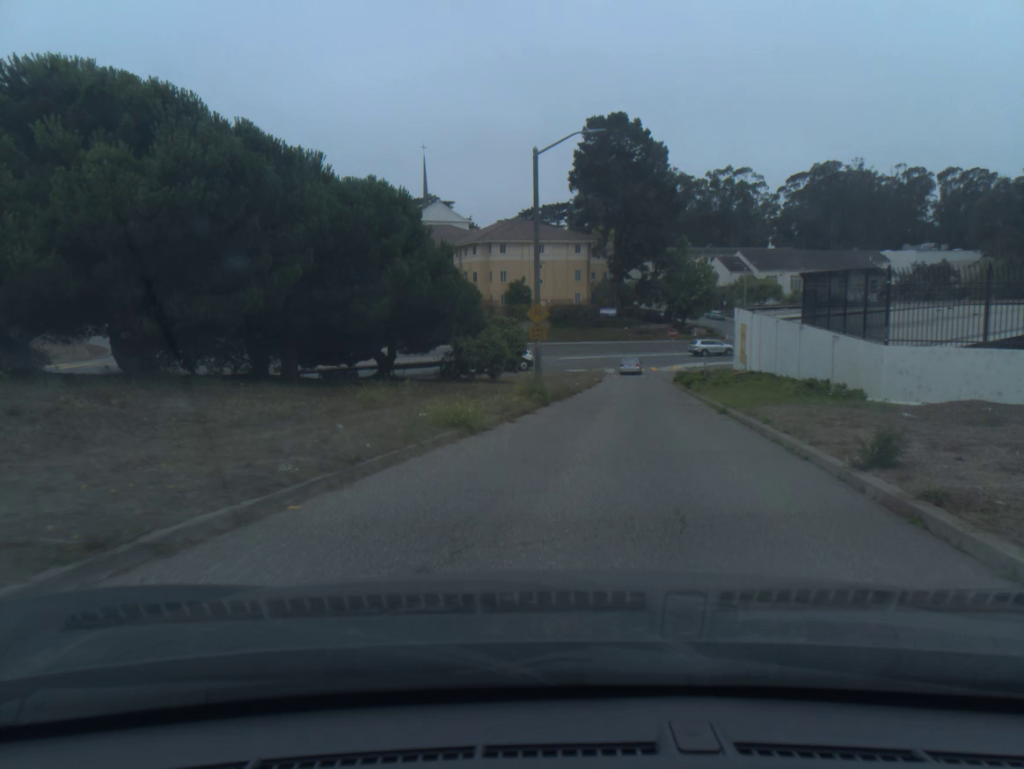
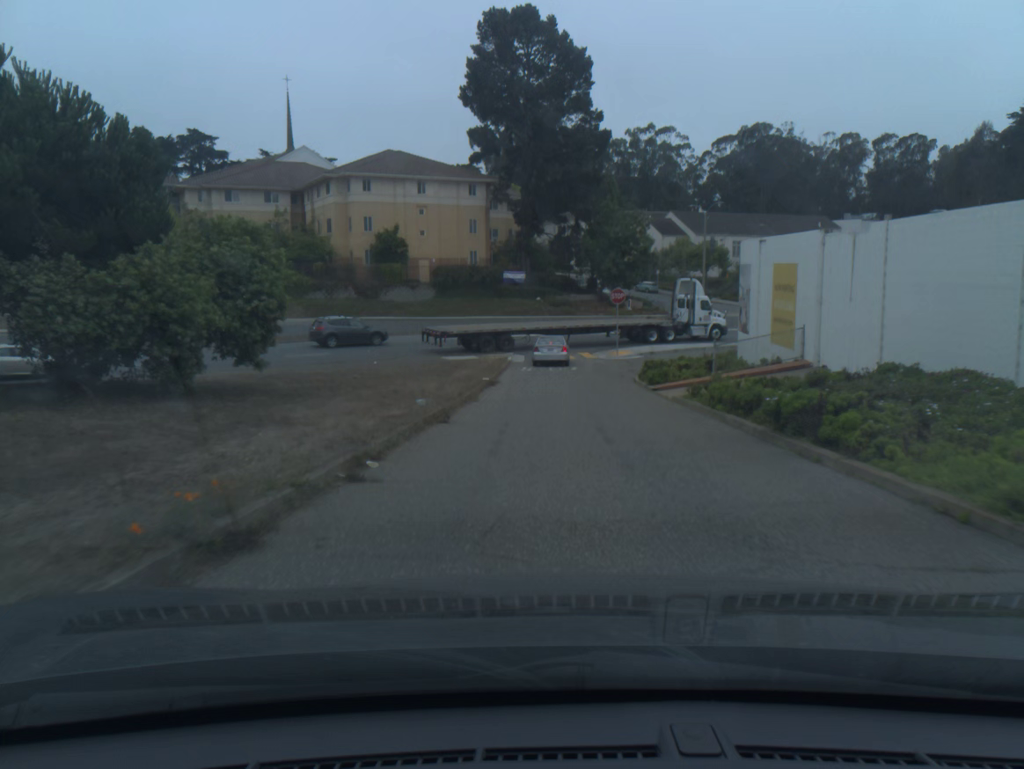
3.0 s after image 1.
(+2.0, +27.5) m; +5°
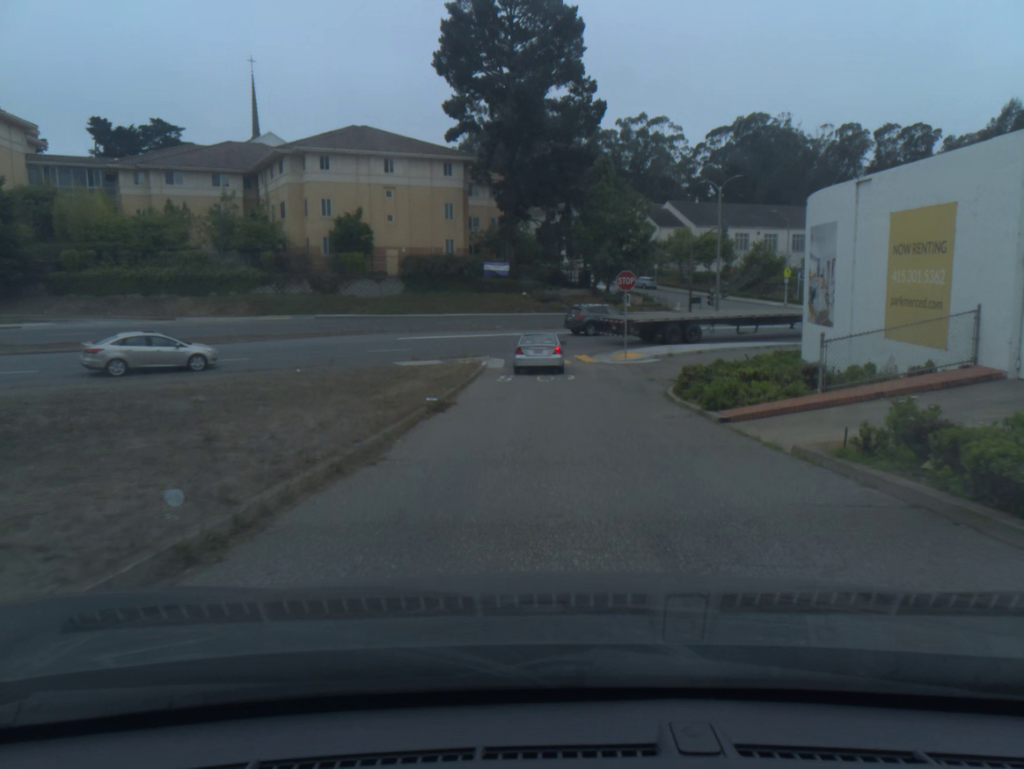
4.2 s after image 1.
(+0.1, +10.1) m; +1°
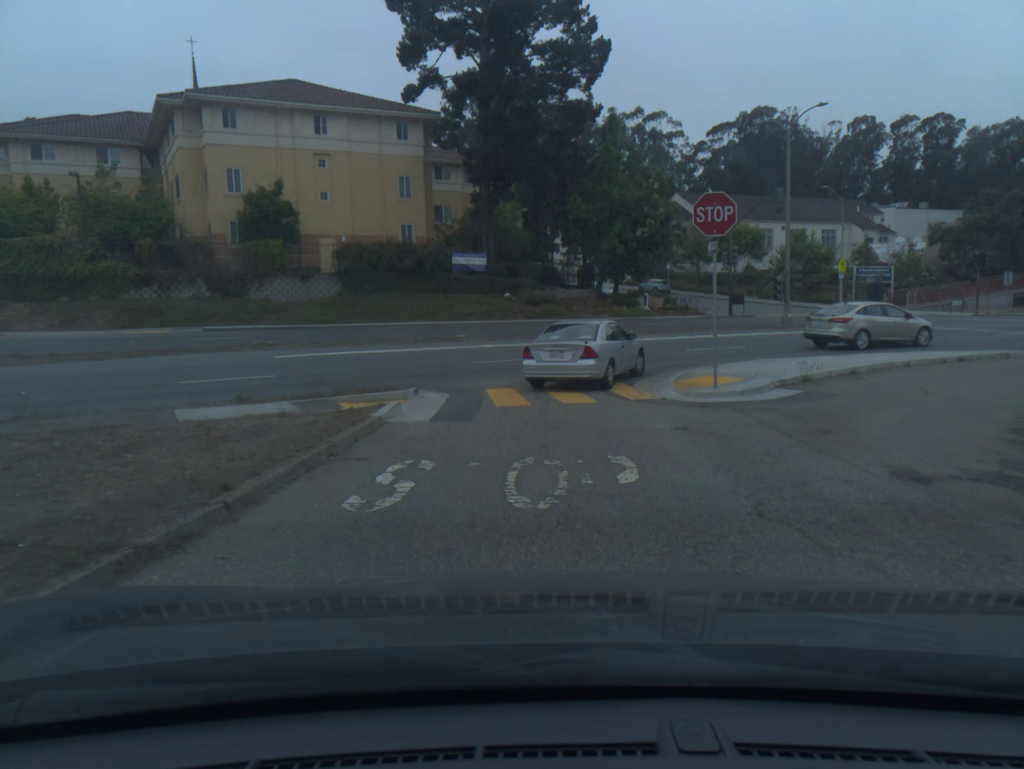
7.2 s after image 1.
(+0.1, +17.9) m; +1°
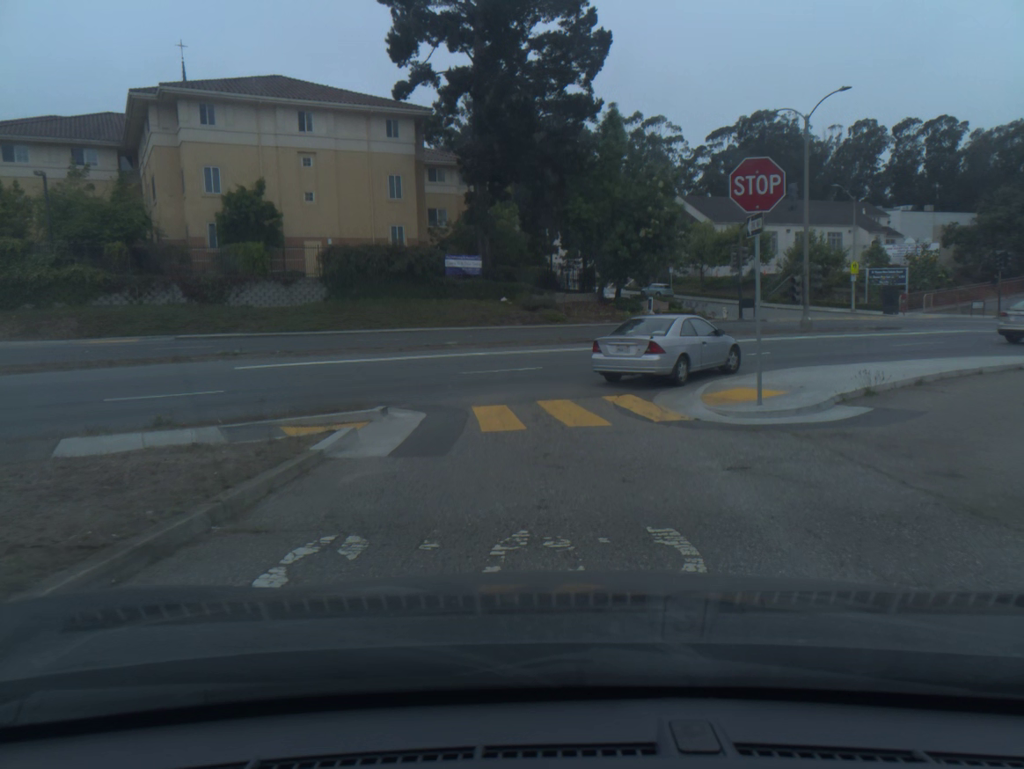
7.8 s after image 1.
(0.0, +3.0) m; 0°
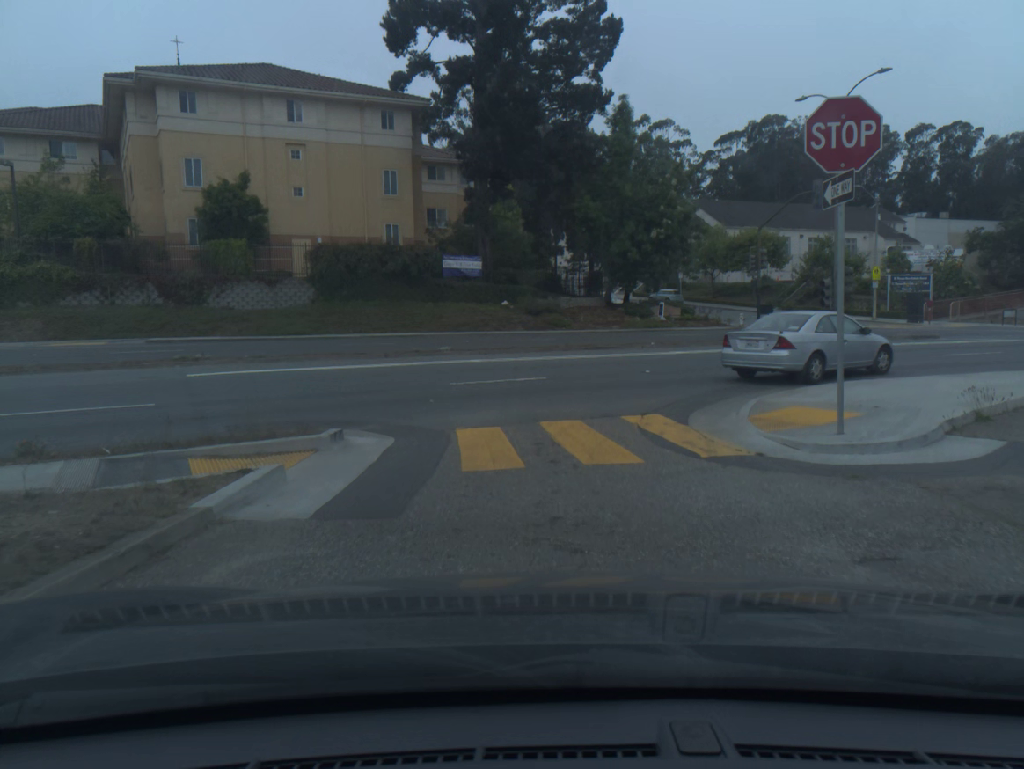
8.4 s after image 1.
(0.0, +3.0) m; -1°
